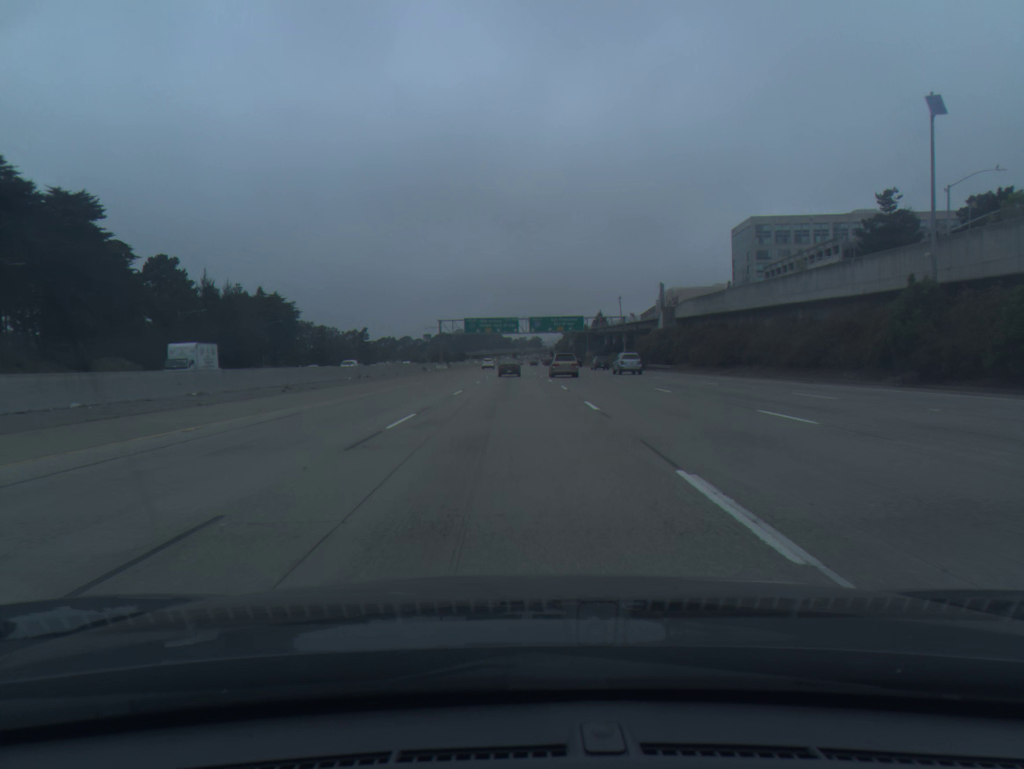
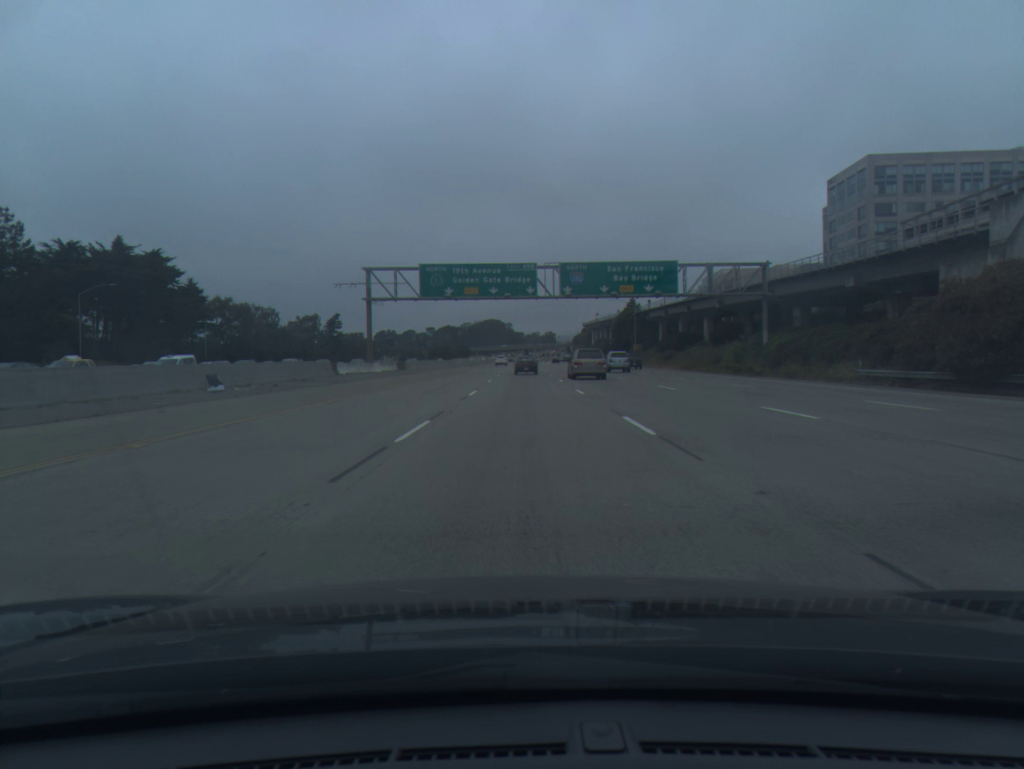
(-0.7, +75.4) m; -1°
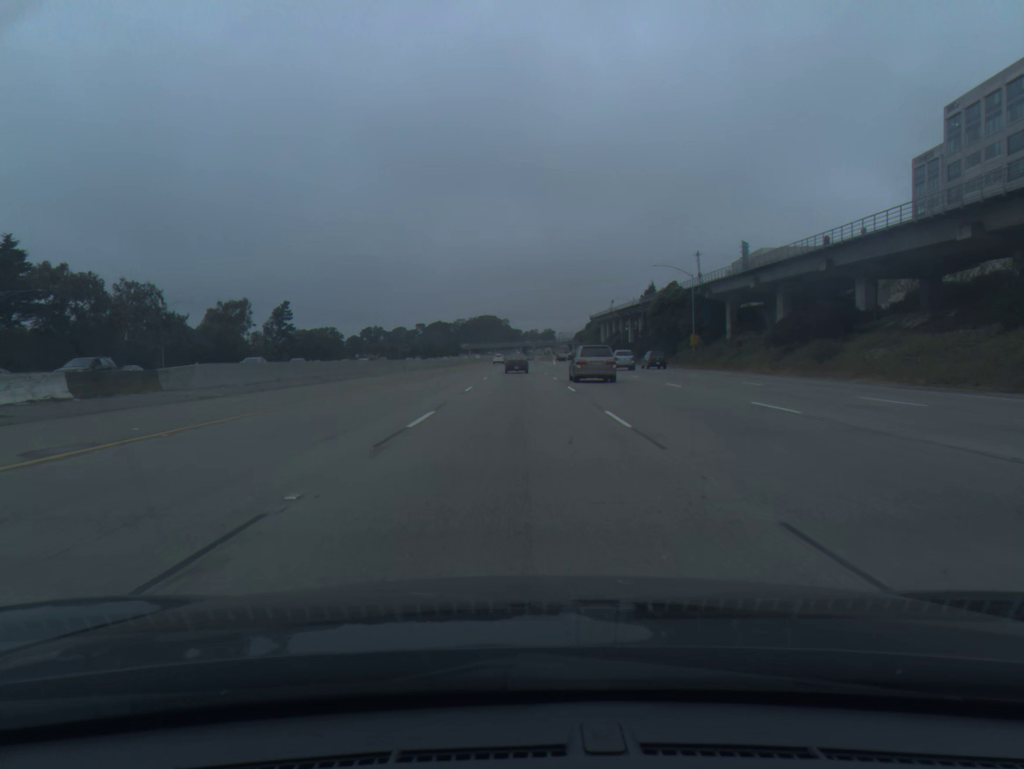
(+0.4, +56.3) m; 0°
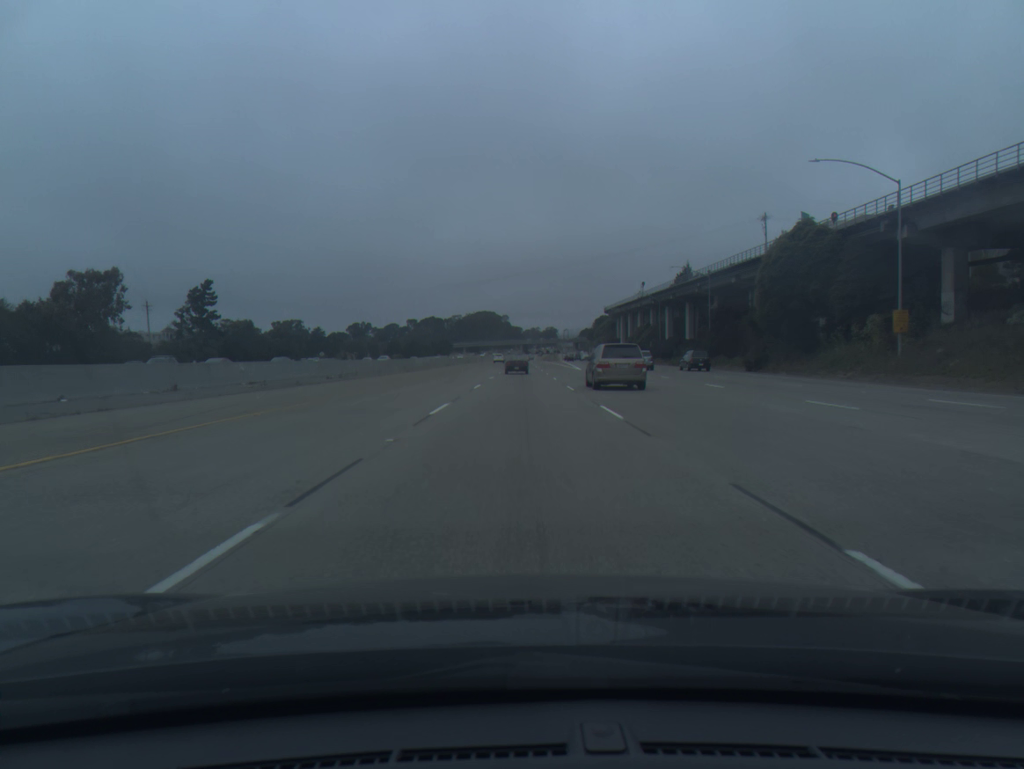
(-0.1, +55.4) m; 0°
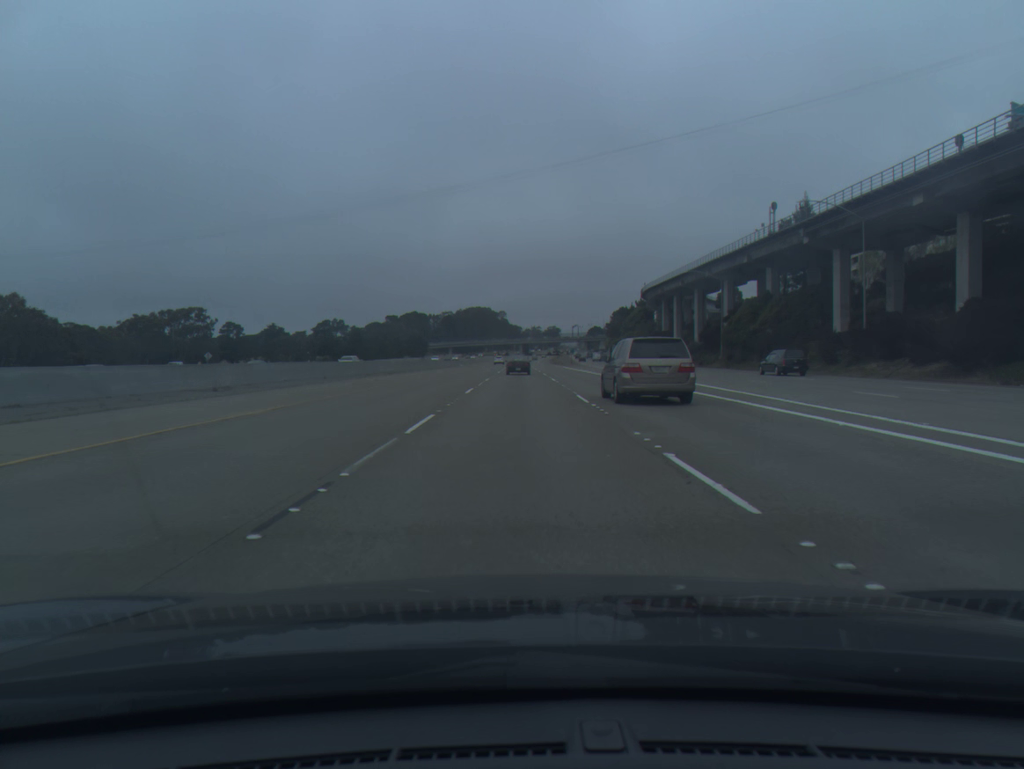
(+0.3, +91.3) m; 0°
